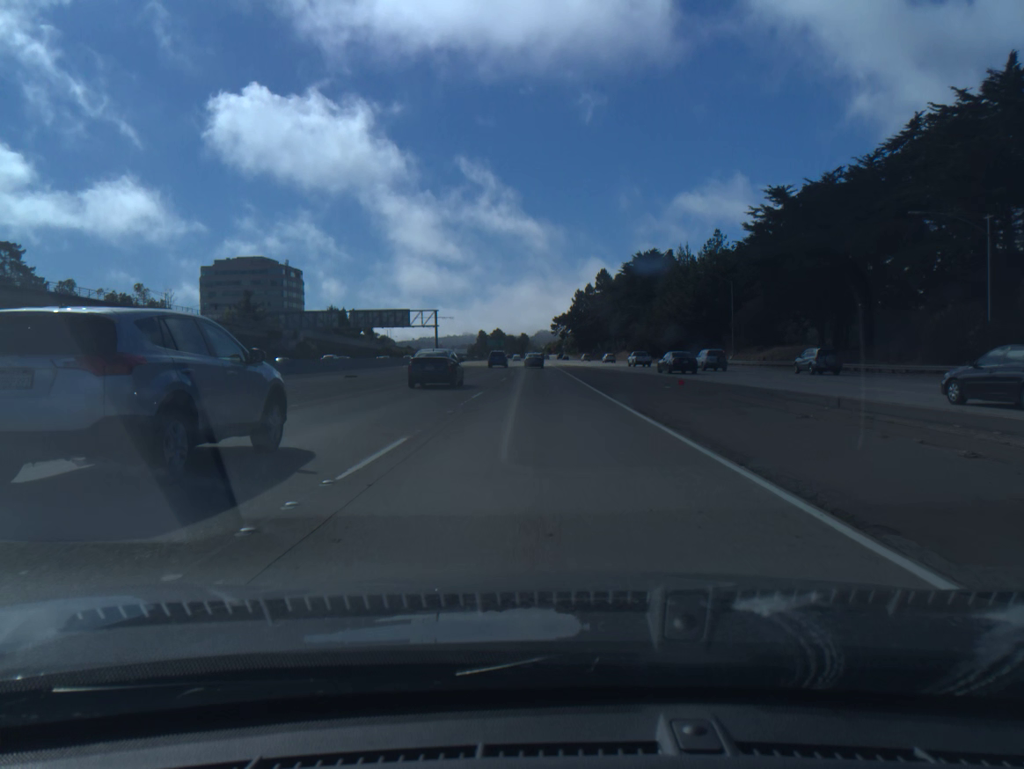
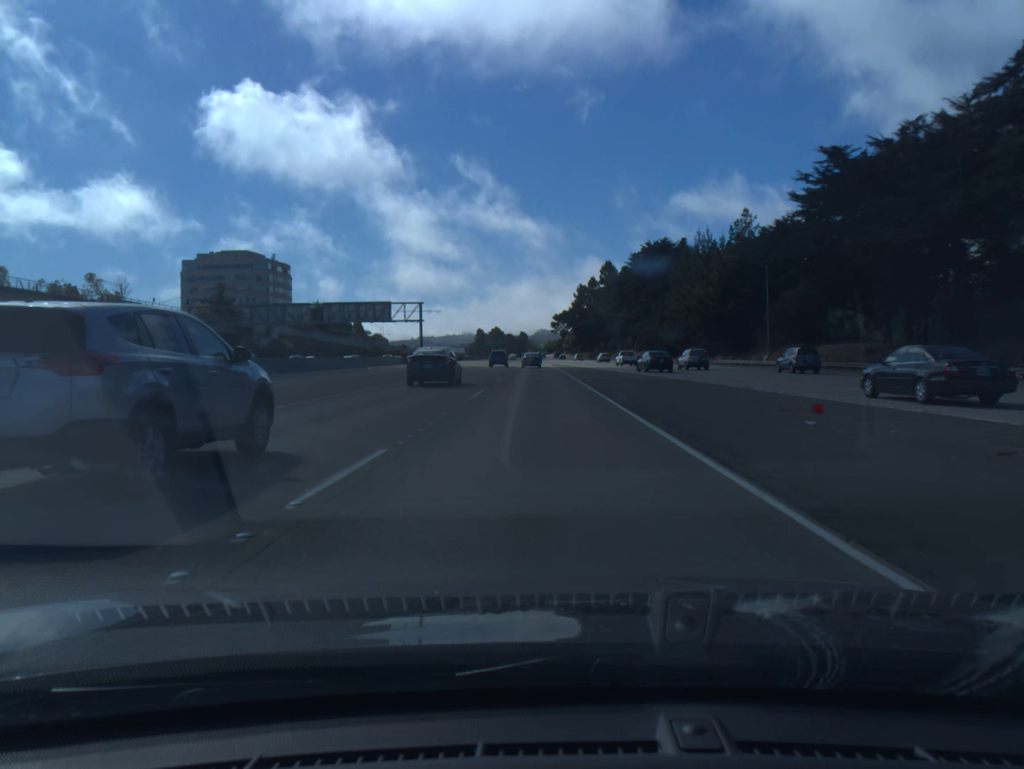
(0.0, +15.7) m; 0°
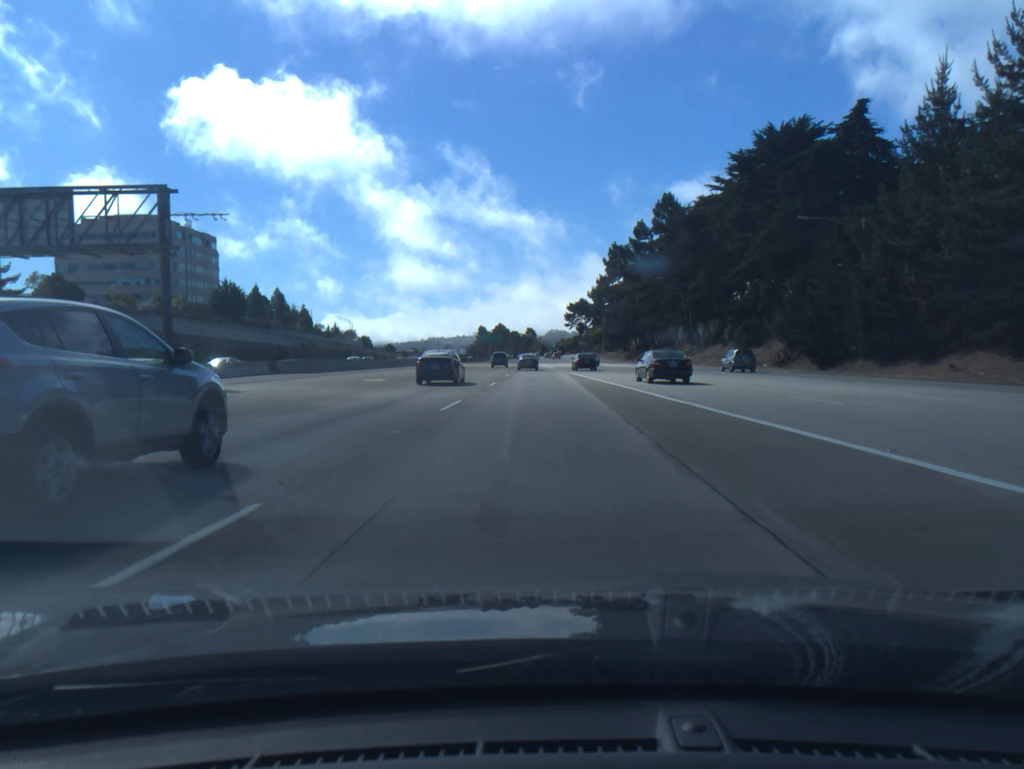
(-0.2, +78.5) m; -1°
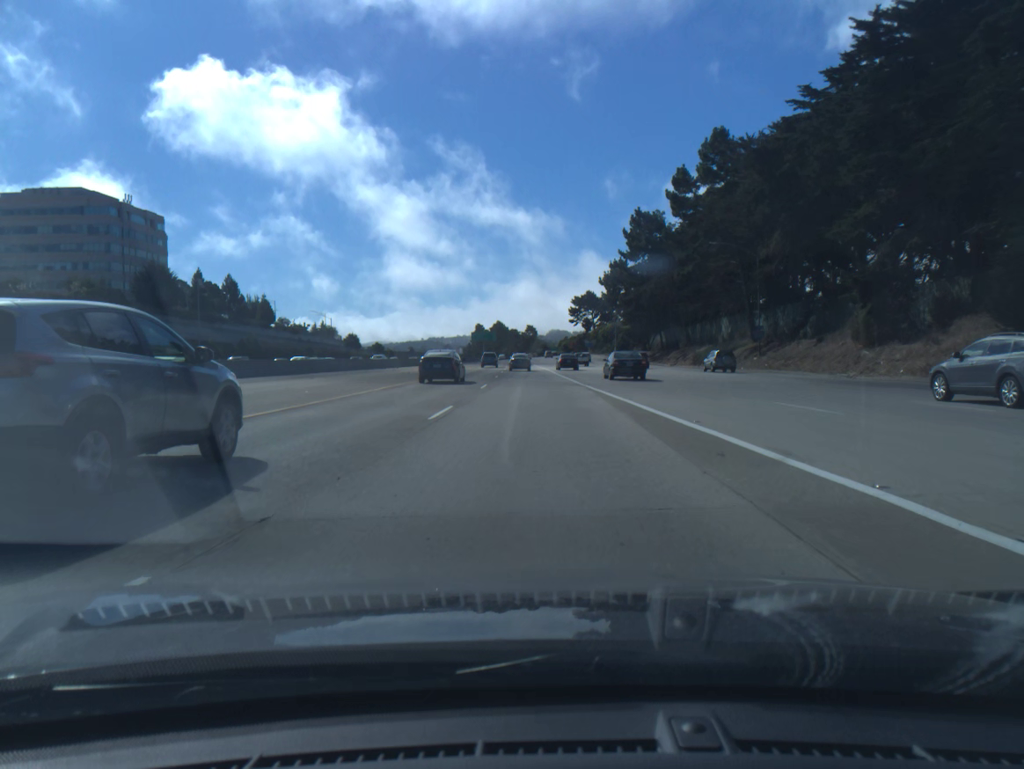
(0.0, +31.5) m; 0°
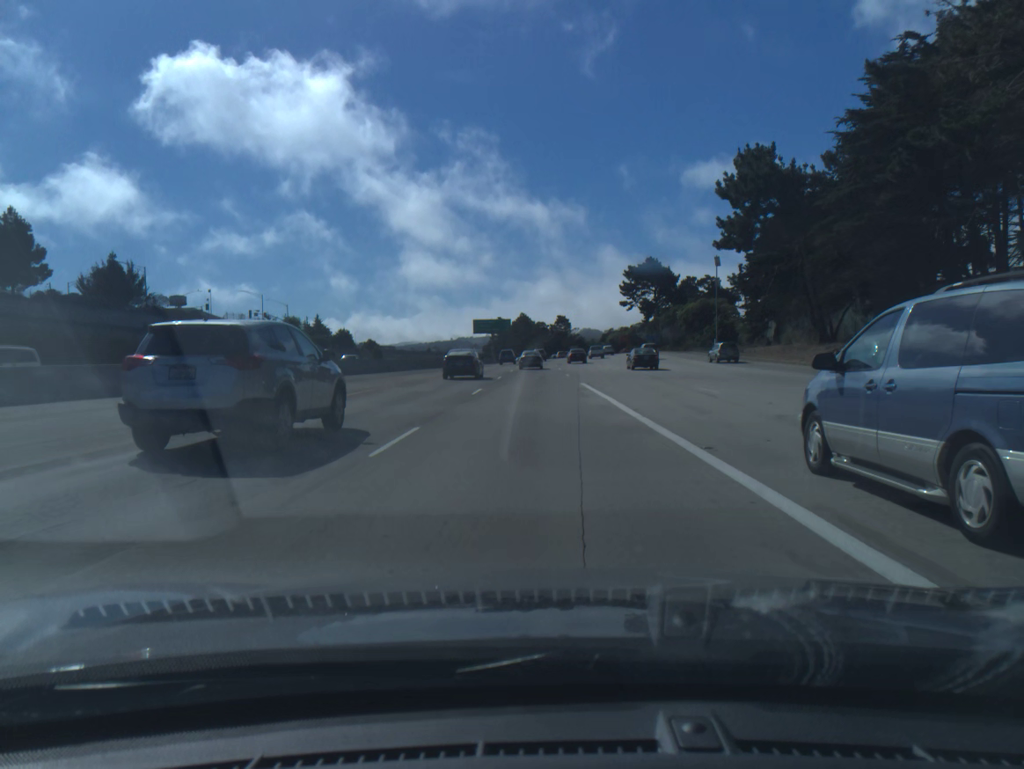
(-1.7, +78.8) m; -2°
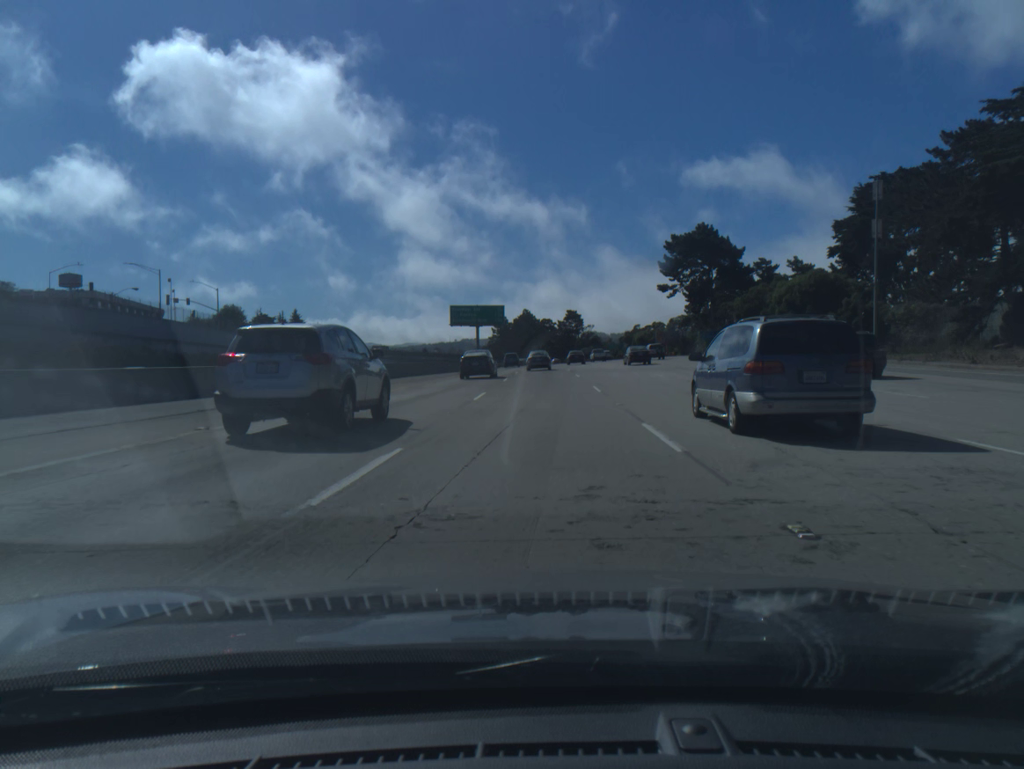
(-0.3, +47.2) m; 0°
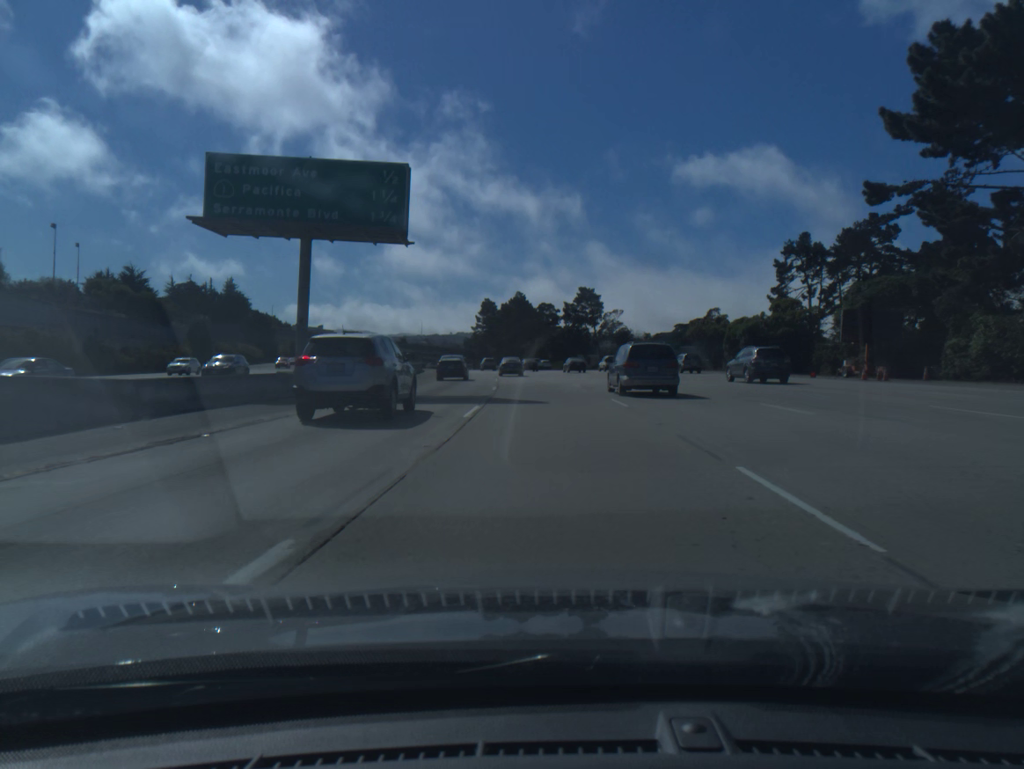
(+0.2, +77.6) m; 0°
